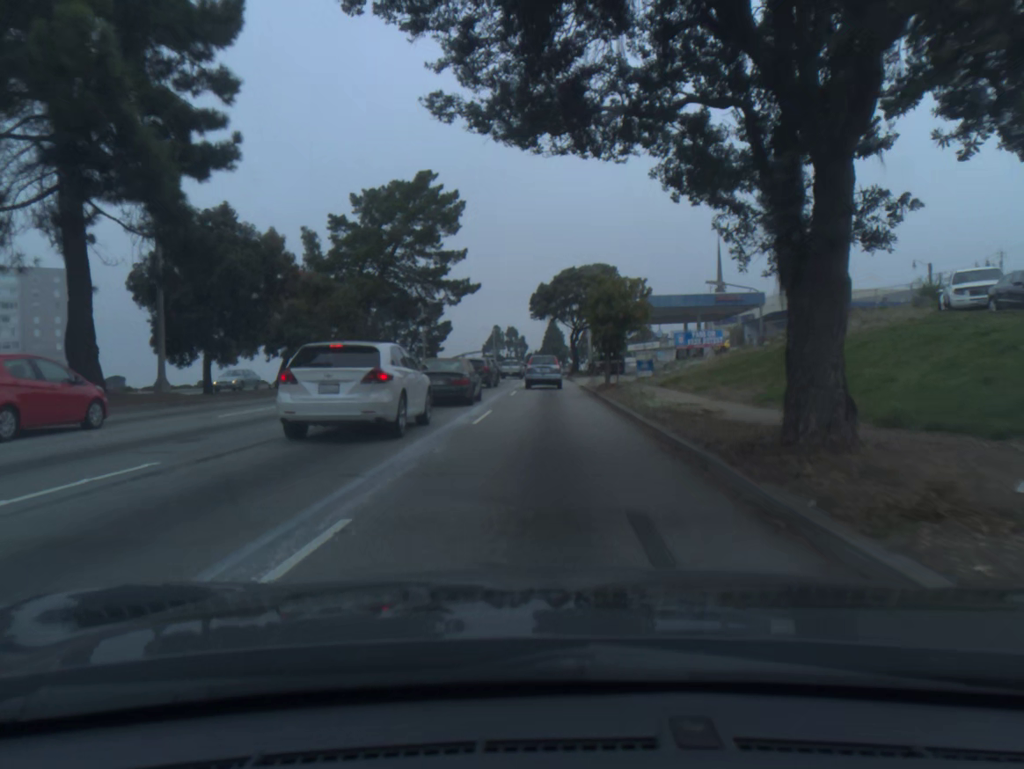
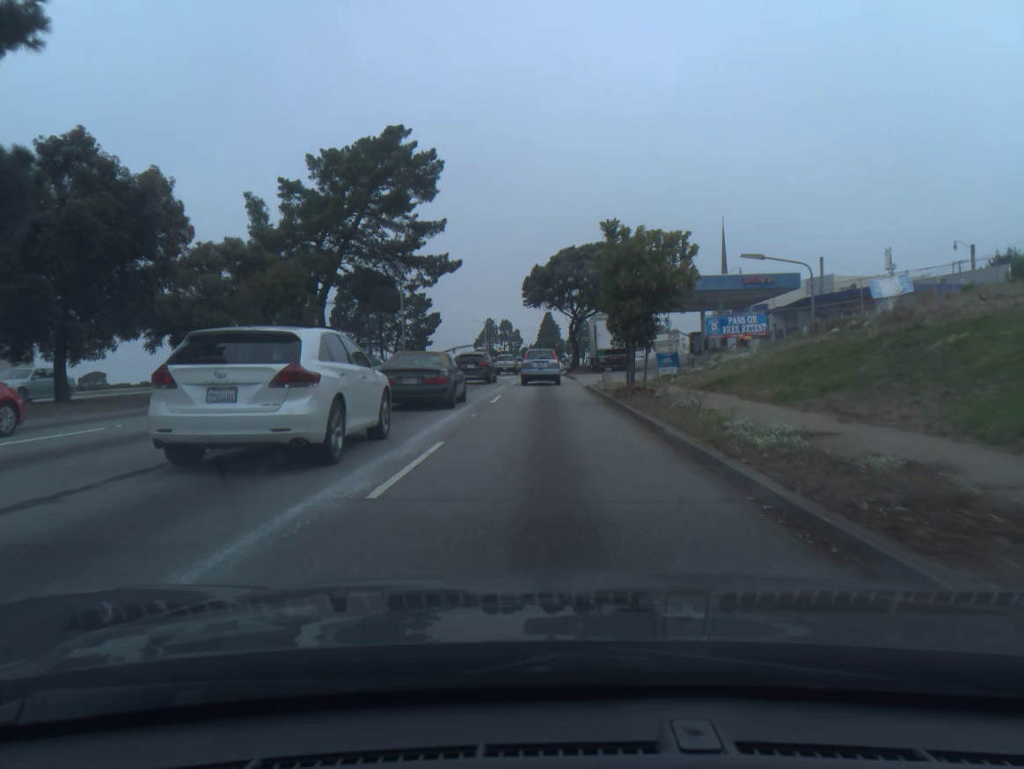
(0.0, +9.0) m; 0°
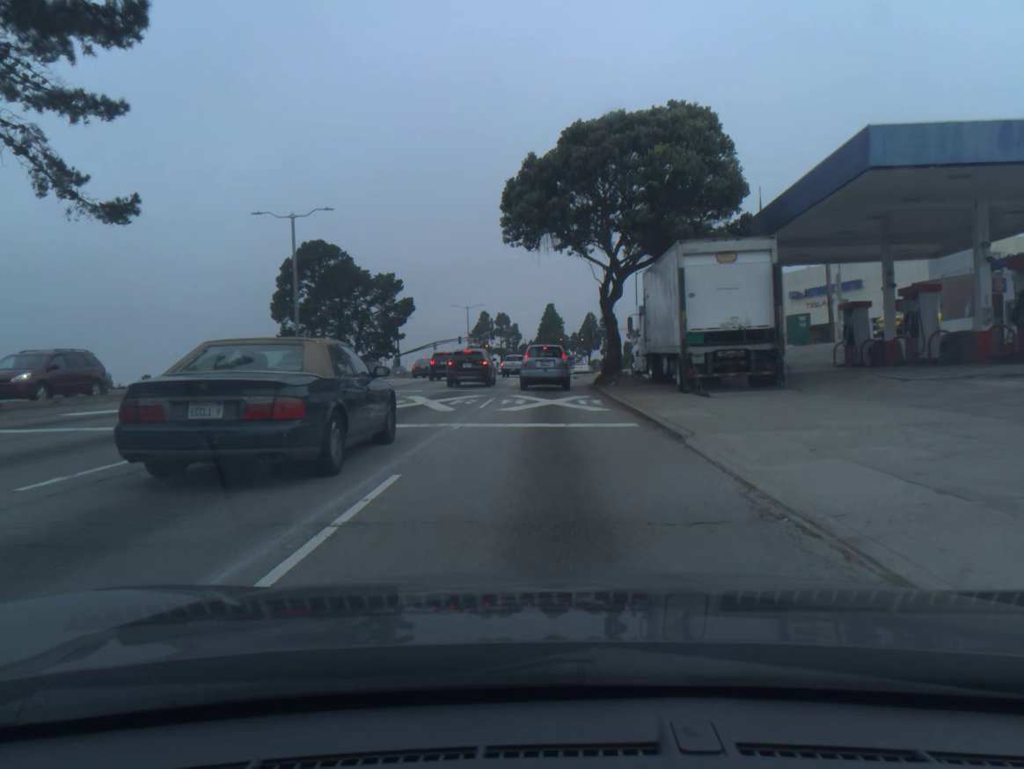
(+0.1, +33.2) m; 0°
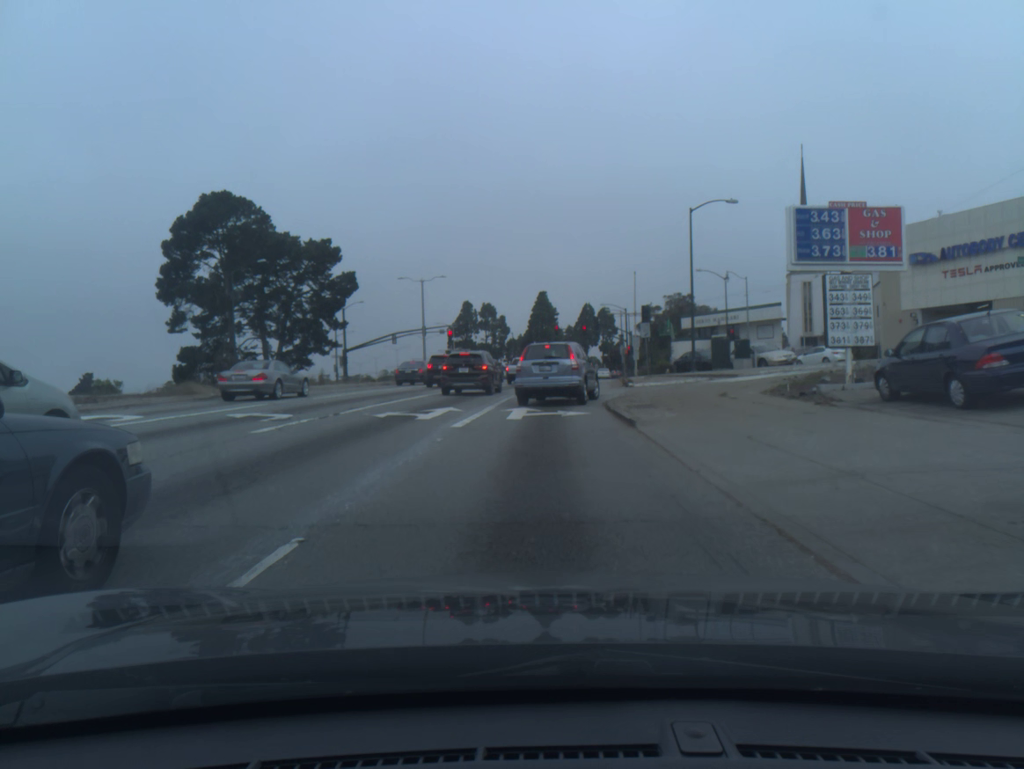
(+0.2, +32.2) m; 0°
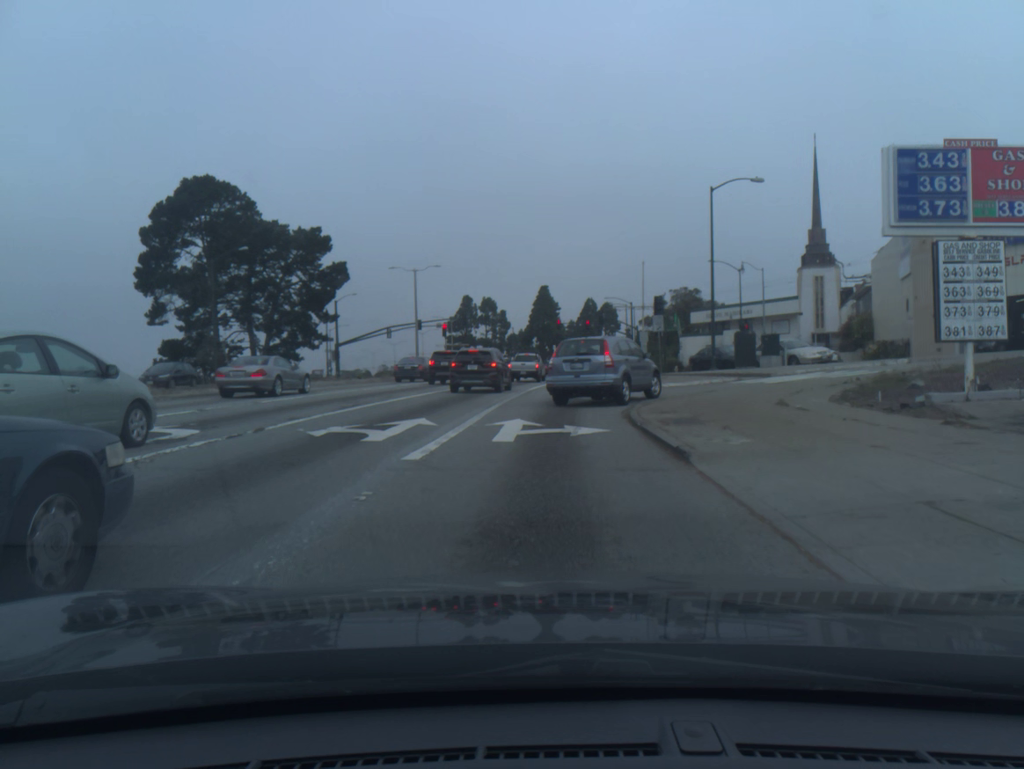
(0.0, +4.9) m; 0°
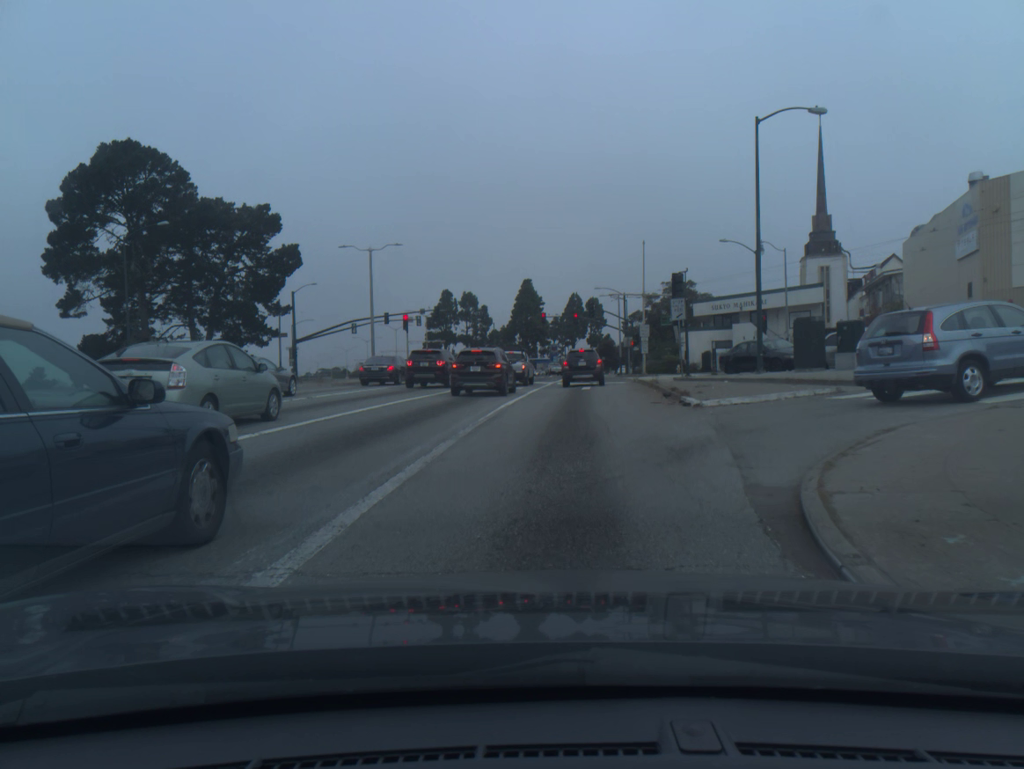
(+0.2, +11.7) m; +3°
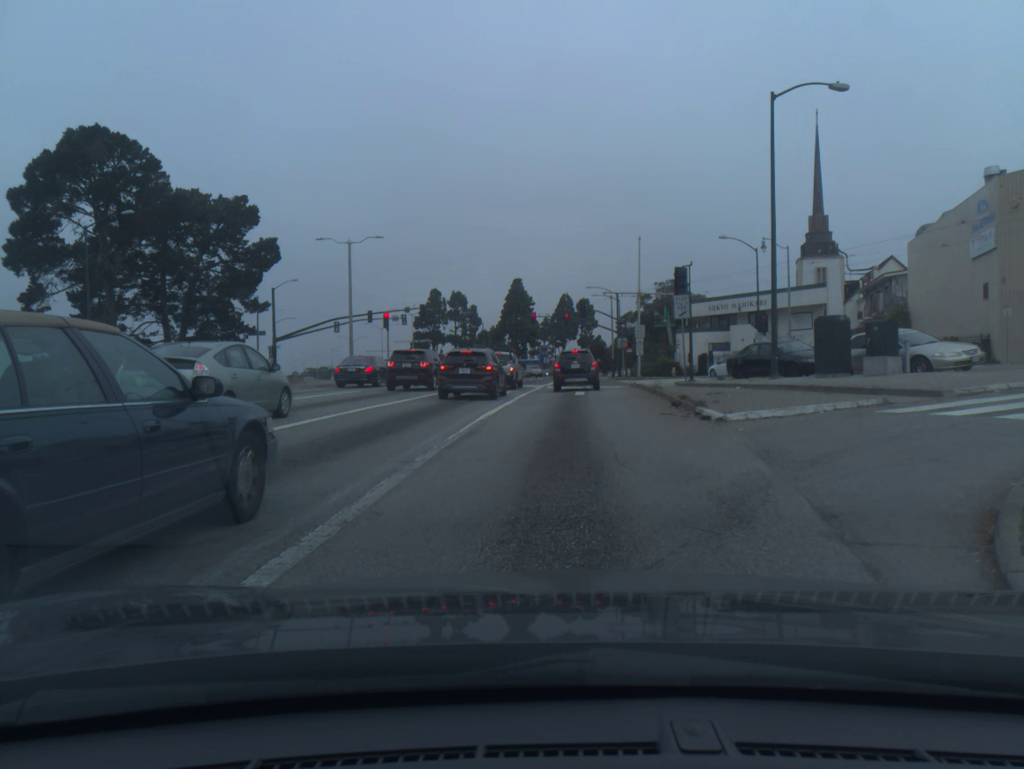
(0.0, +3.2) m; 0°
